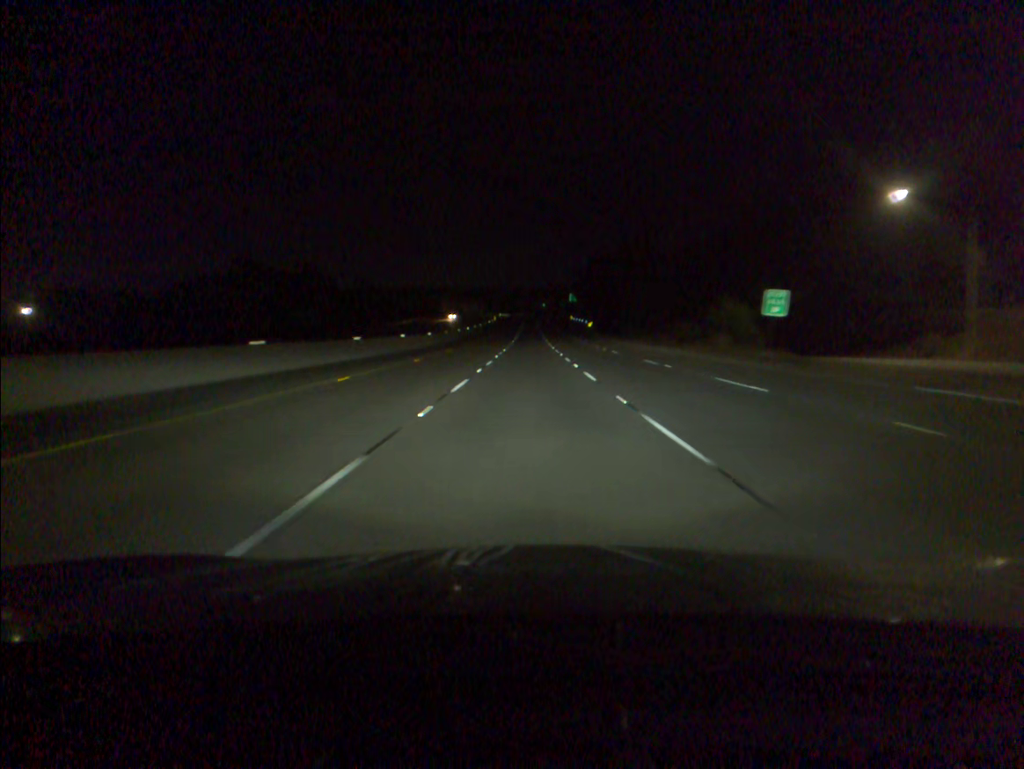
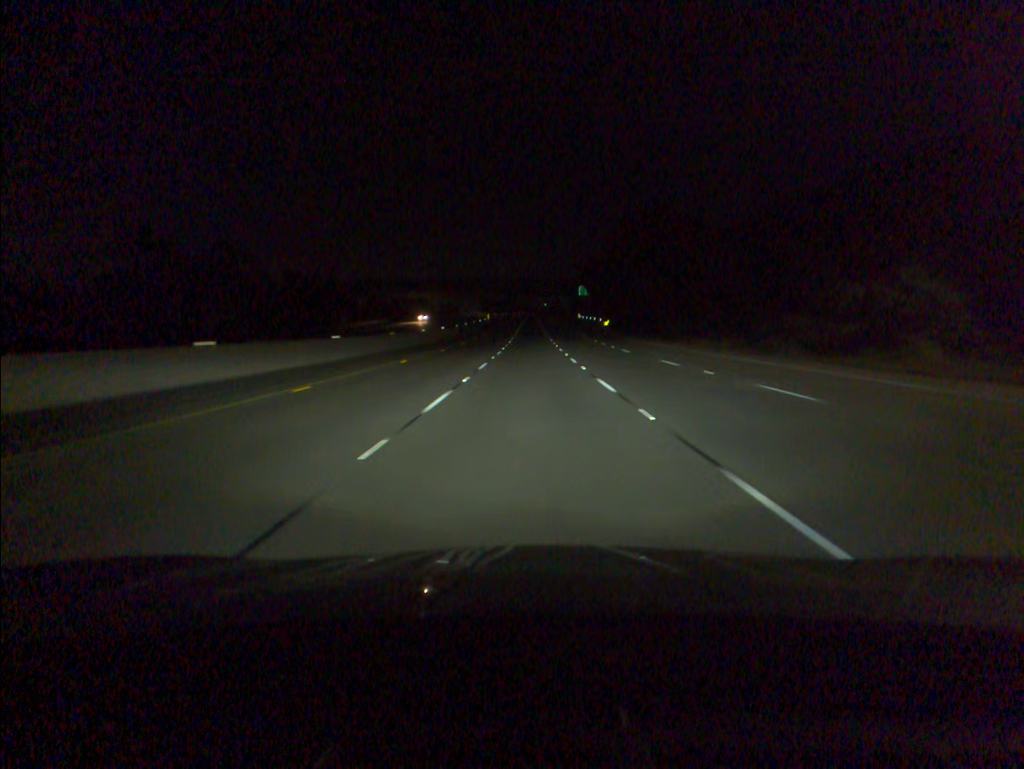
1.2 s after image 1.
(0.0, +33.5) m; 0°
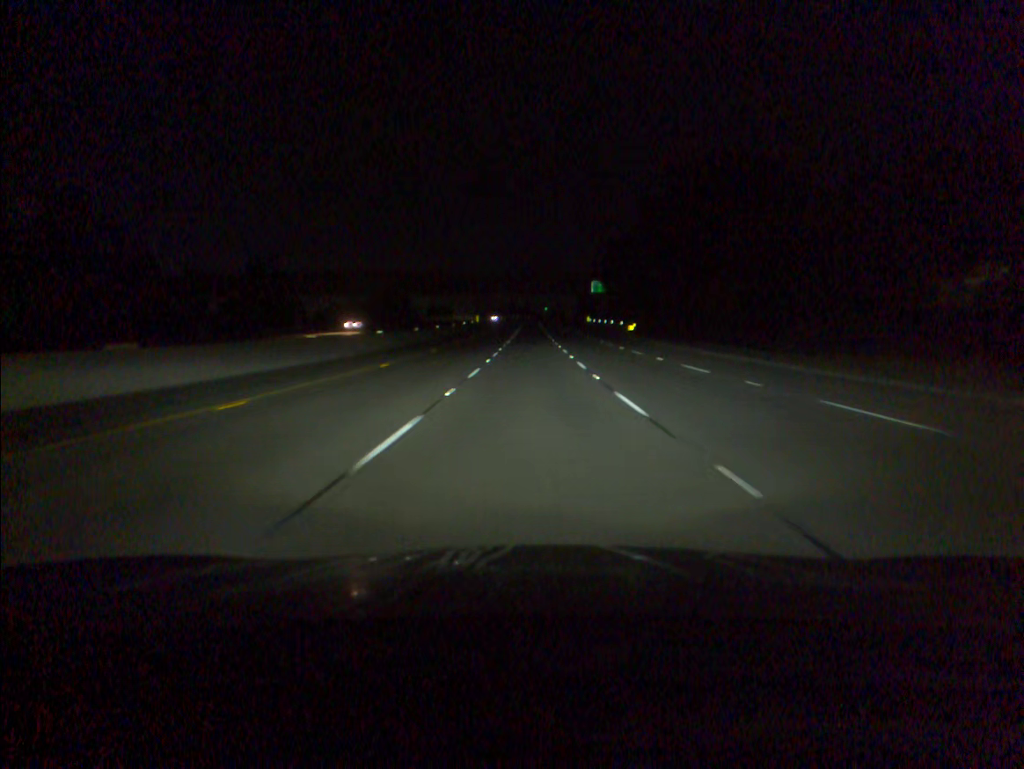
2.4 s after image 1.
(0.0, +33.4) m; 0°
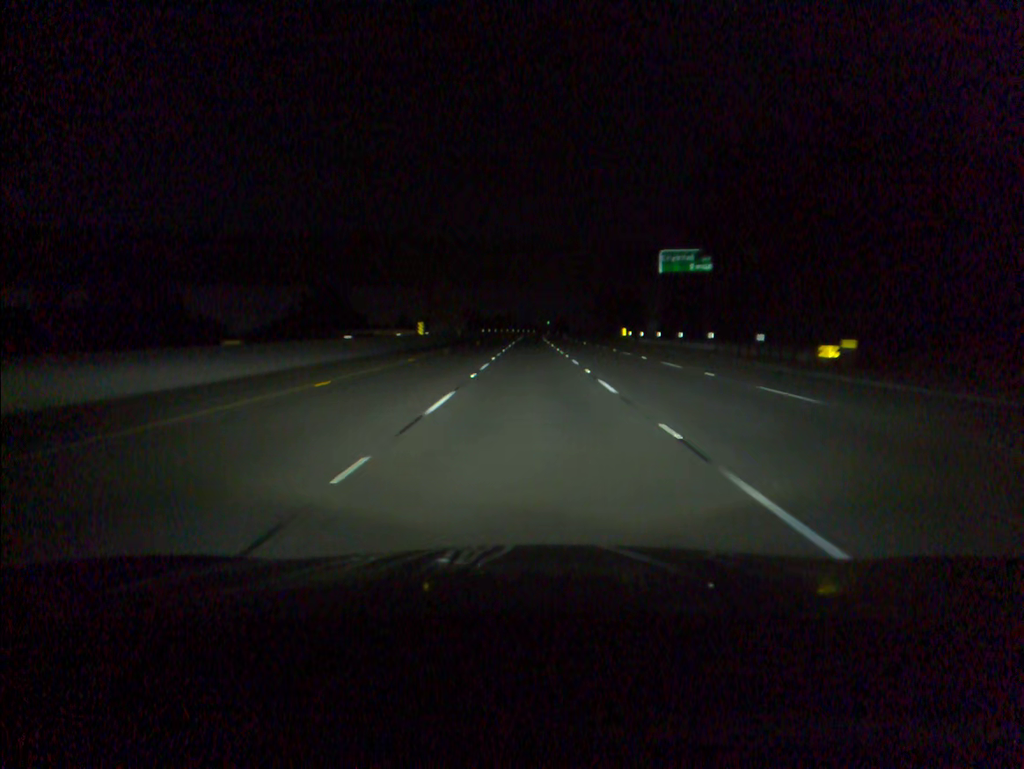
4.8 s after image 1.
(+0.1, +66.7) m; 0°
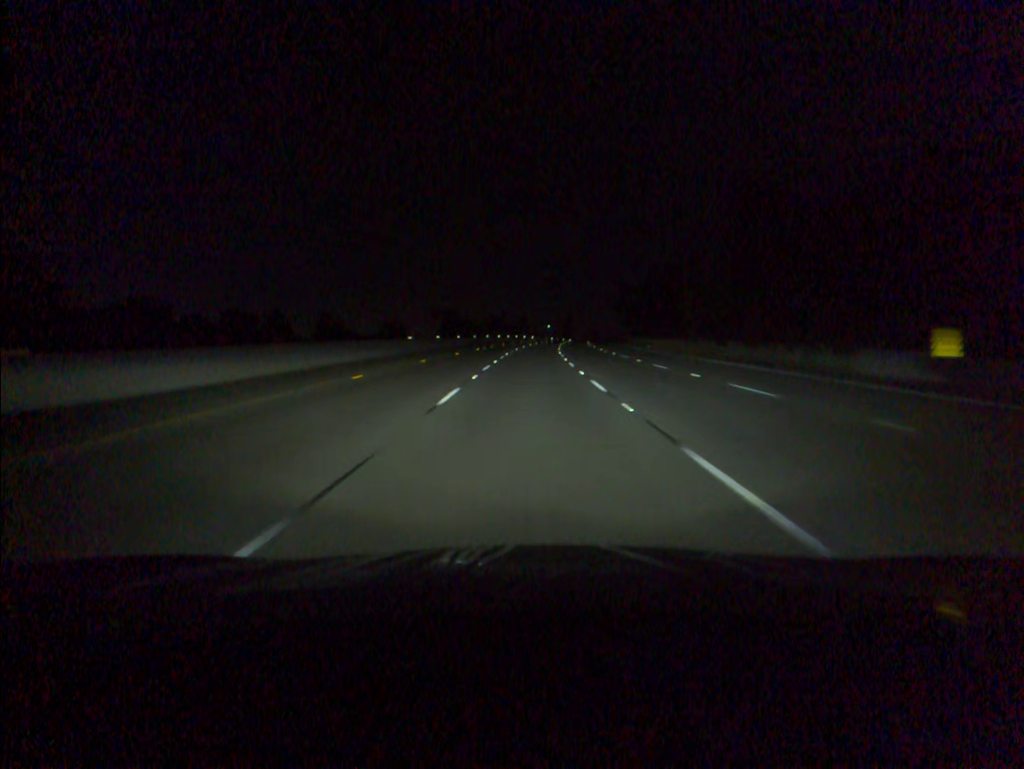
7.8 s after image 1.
(+0.1, +83.2) m; 0°
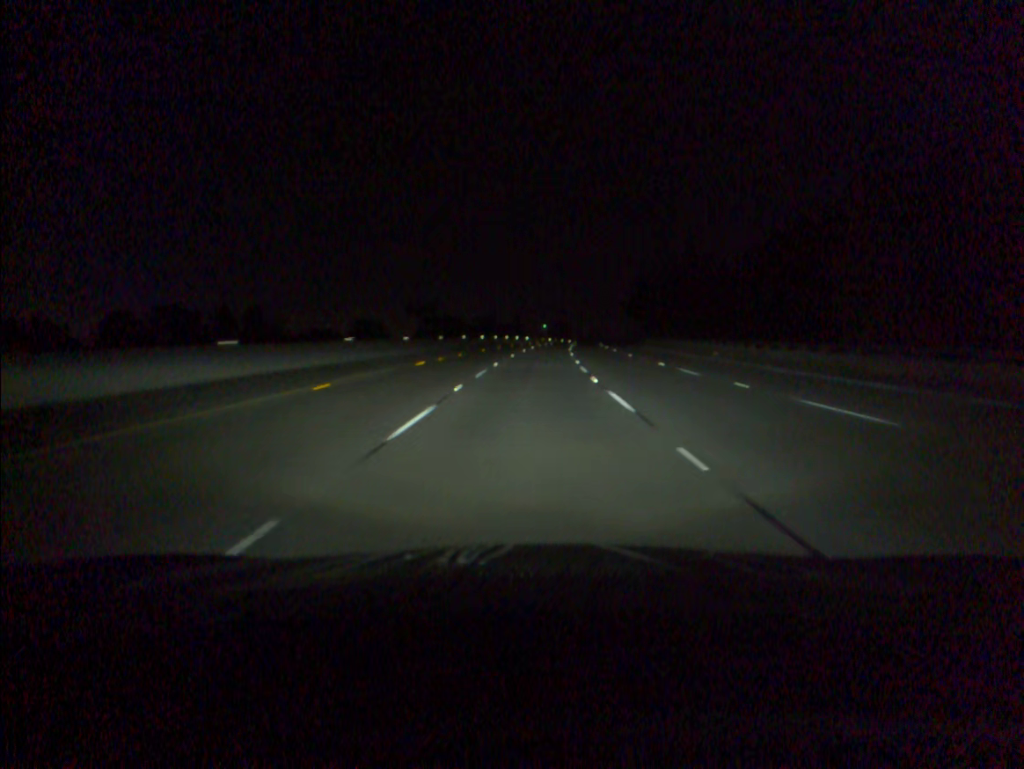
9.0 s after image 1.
(0.0, +33.6) m; 0°
